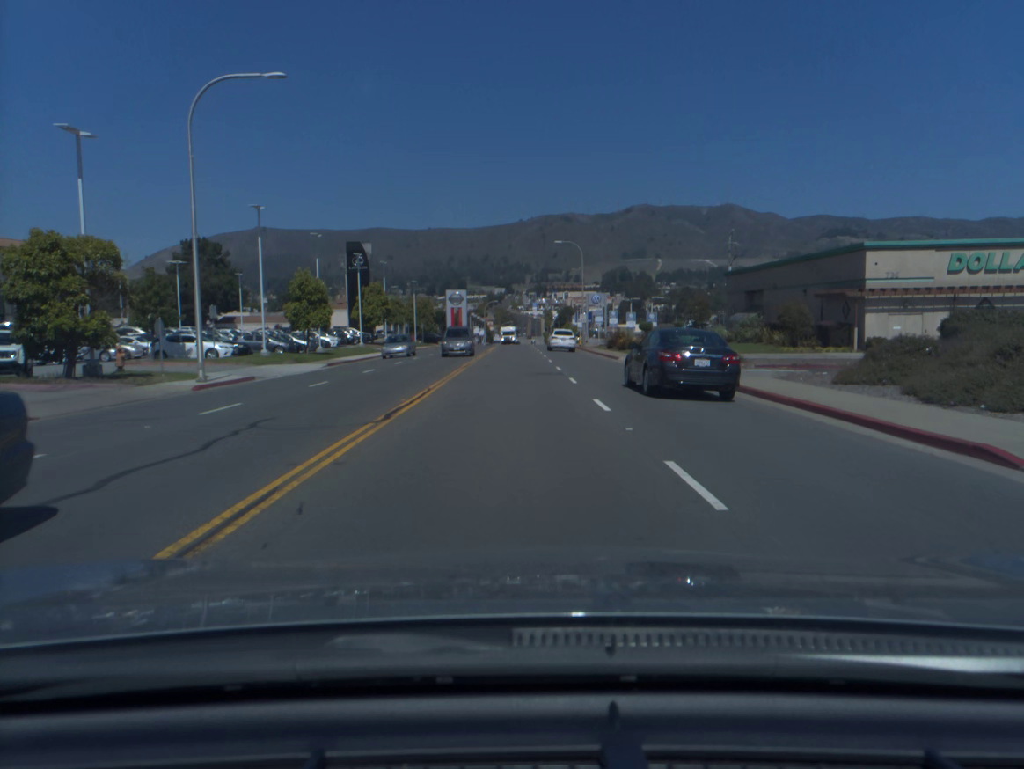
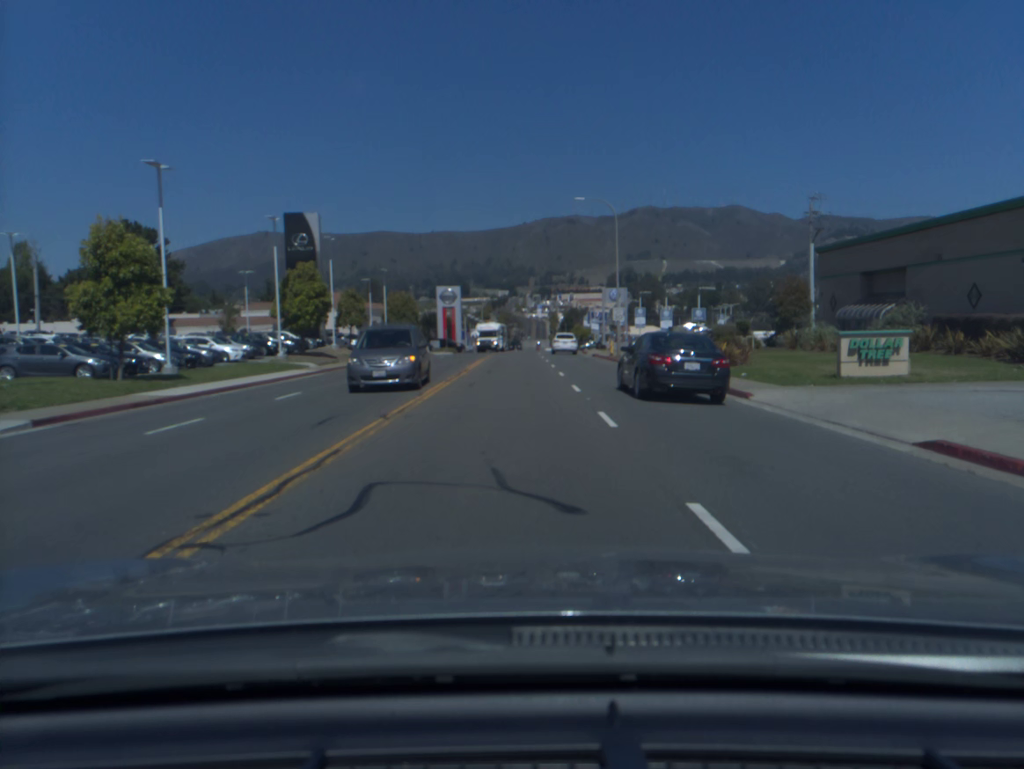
(0.0, +23.9) m; 0°
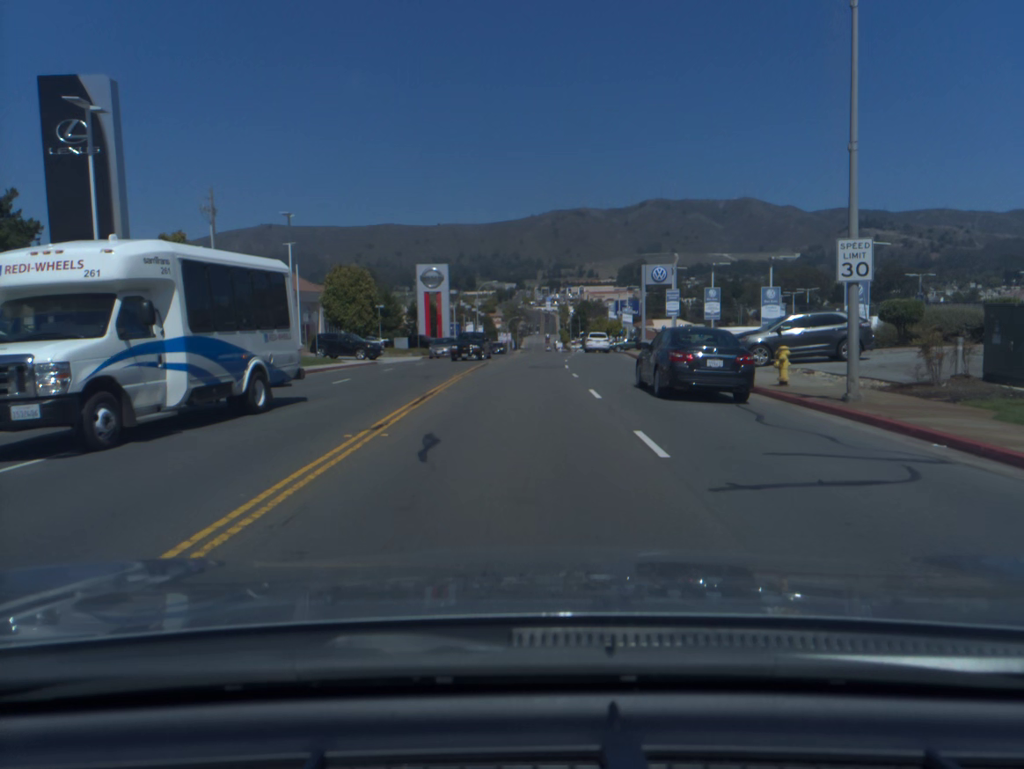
(-0.2, +32.3) m; 0°
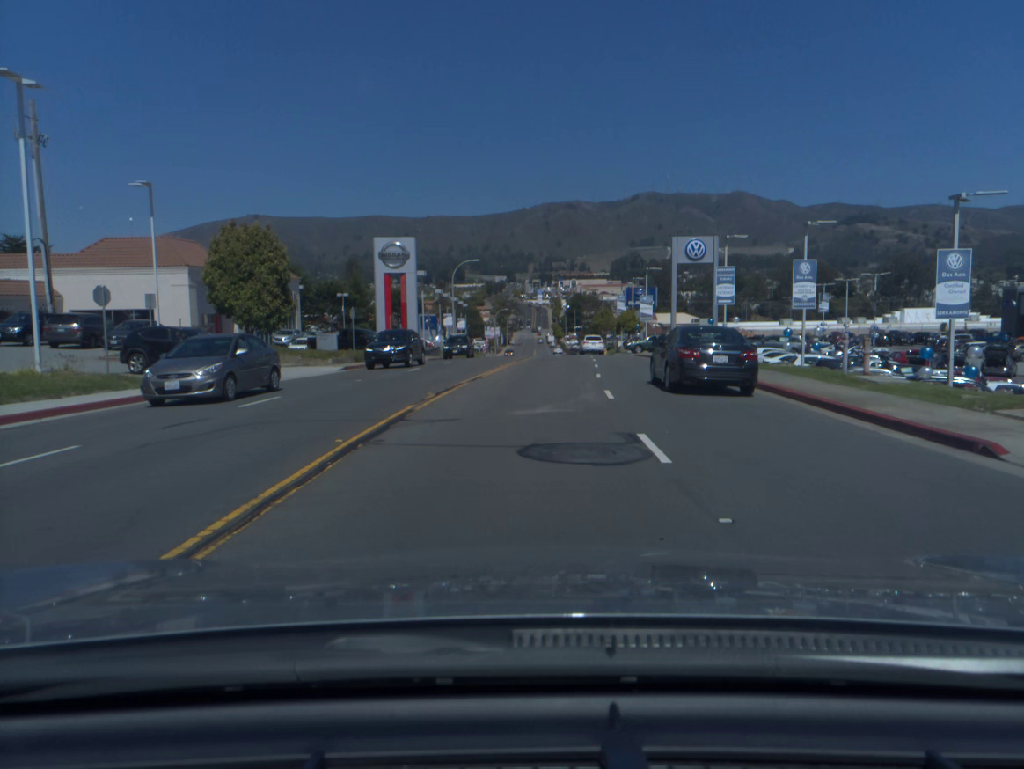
(0.0, +22.3) m; +1°
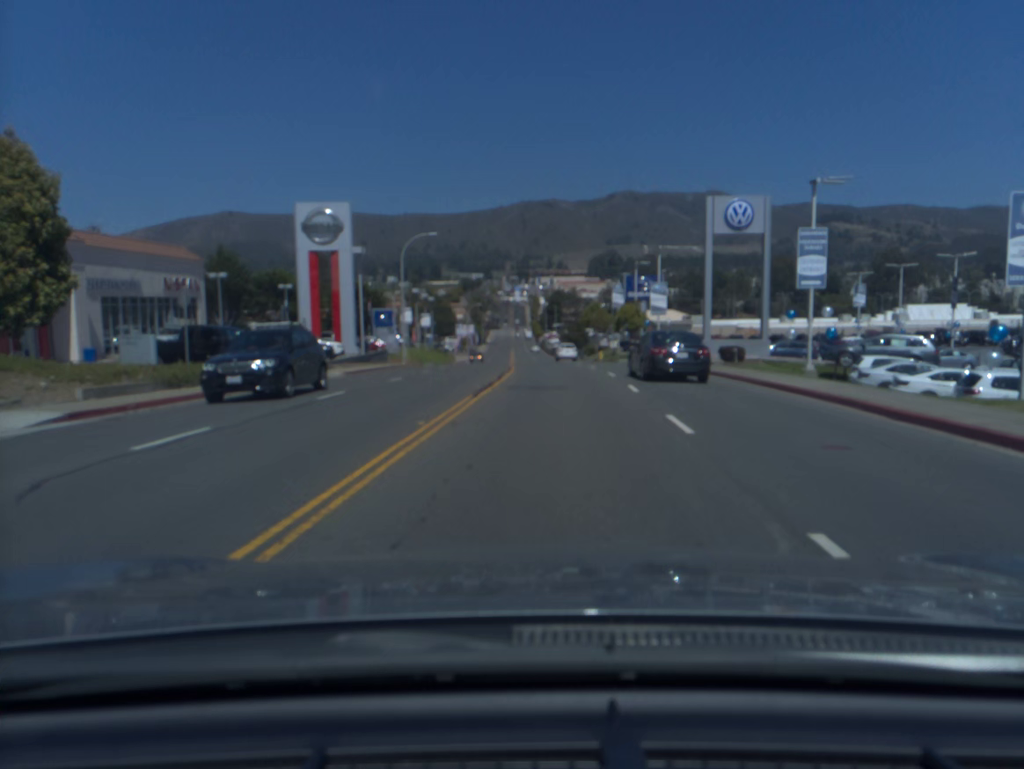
(+0.3, +19.8) m; +2°
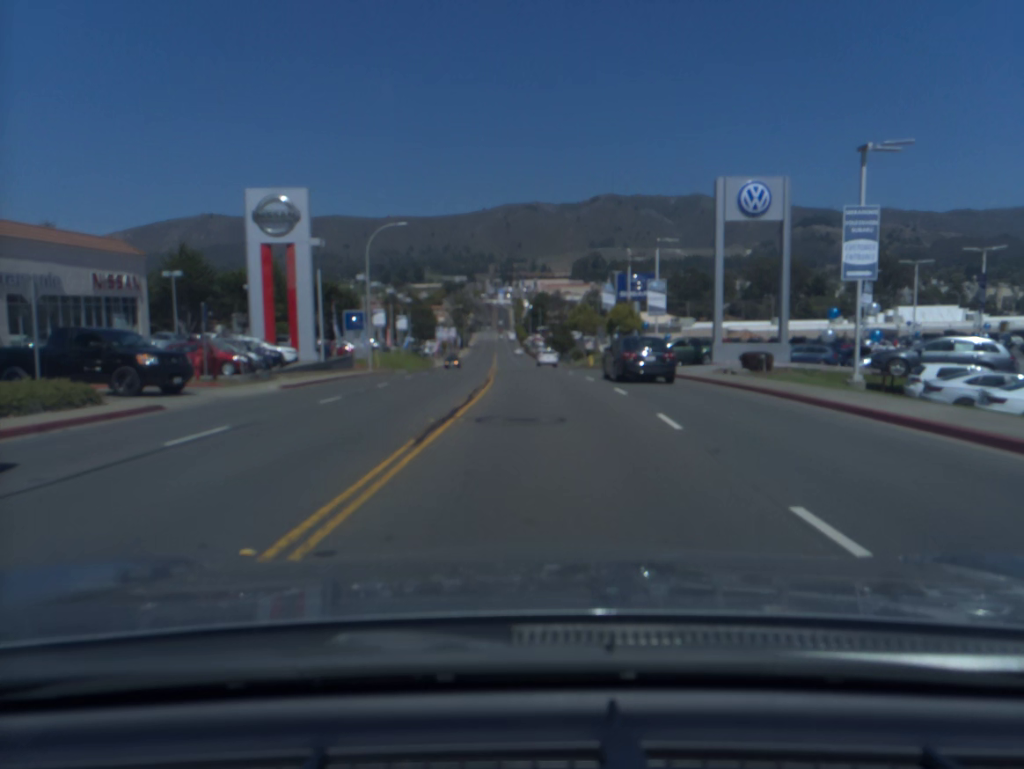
(+0.1, +6.5) m; +1°
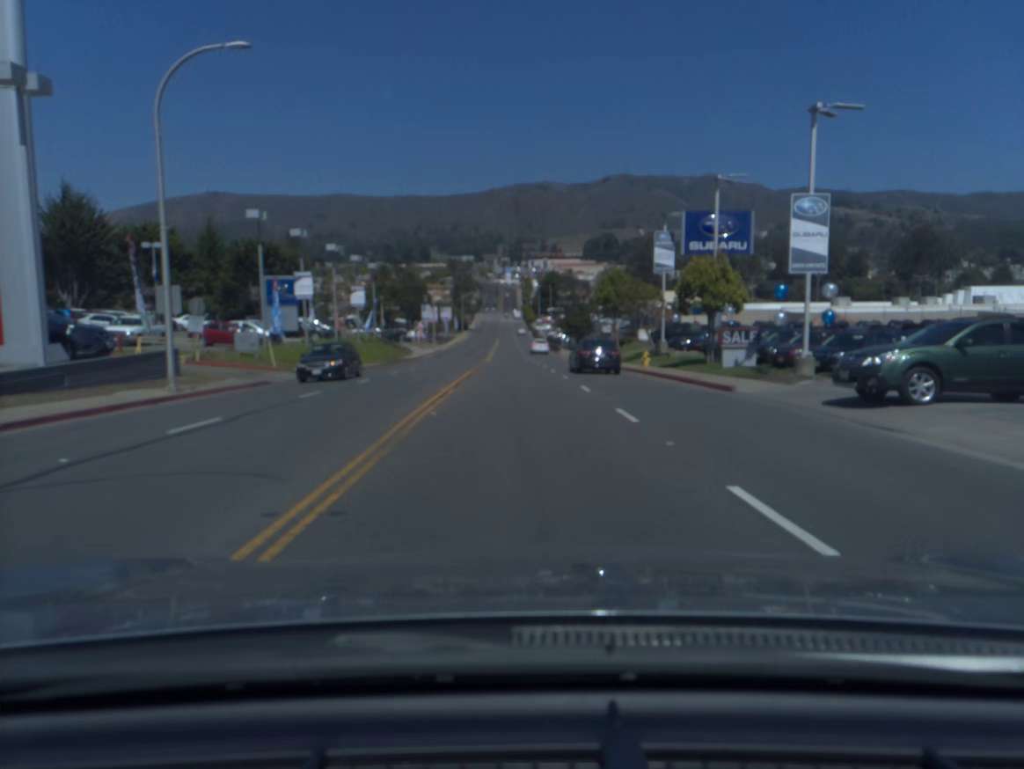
(+0.2, +28.1) m; -1°
